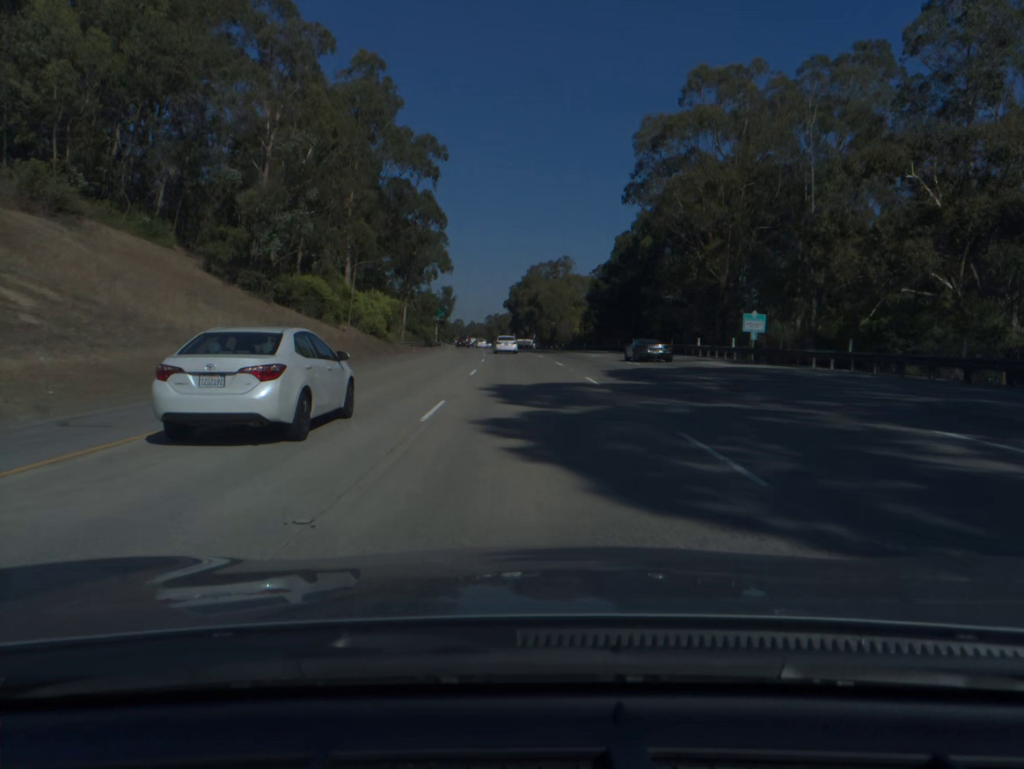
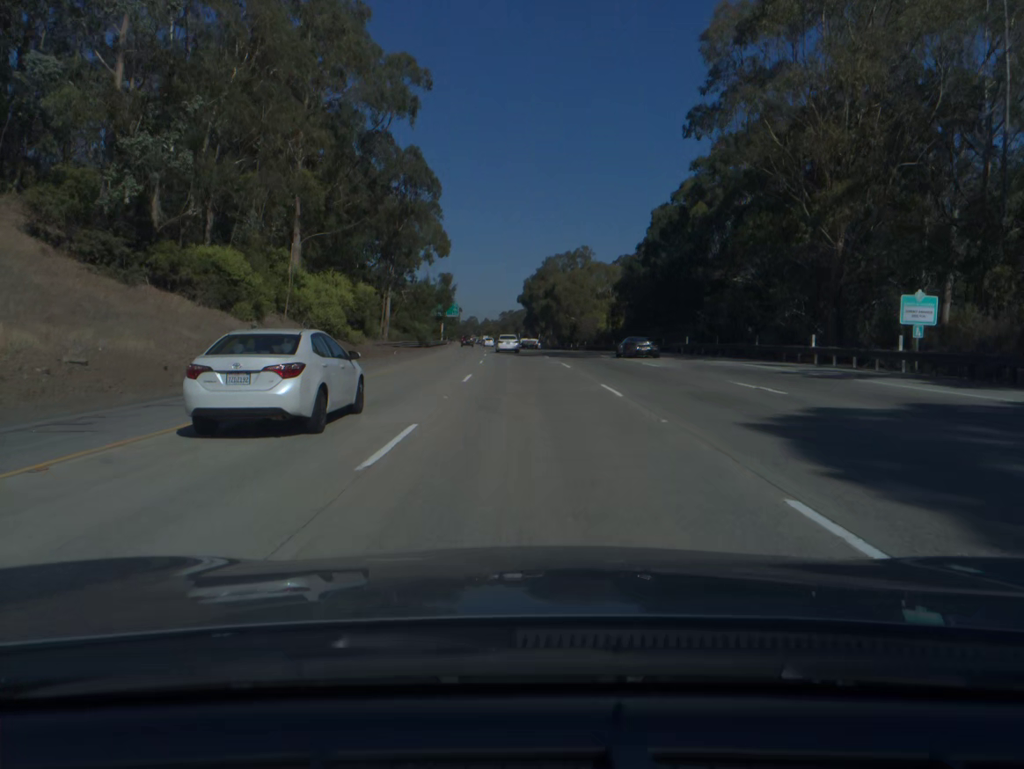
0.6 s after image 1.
(-0.1, +19.0) m; -1°
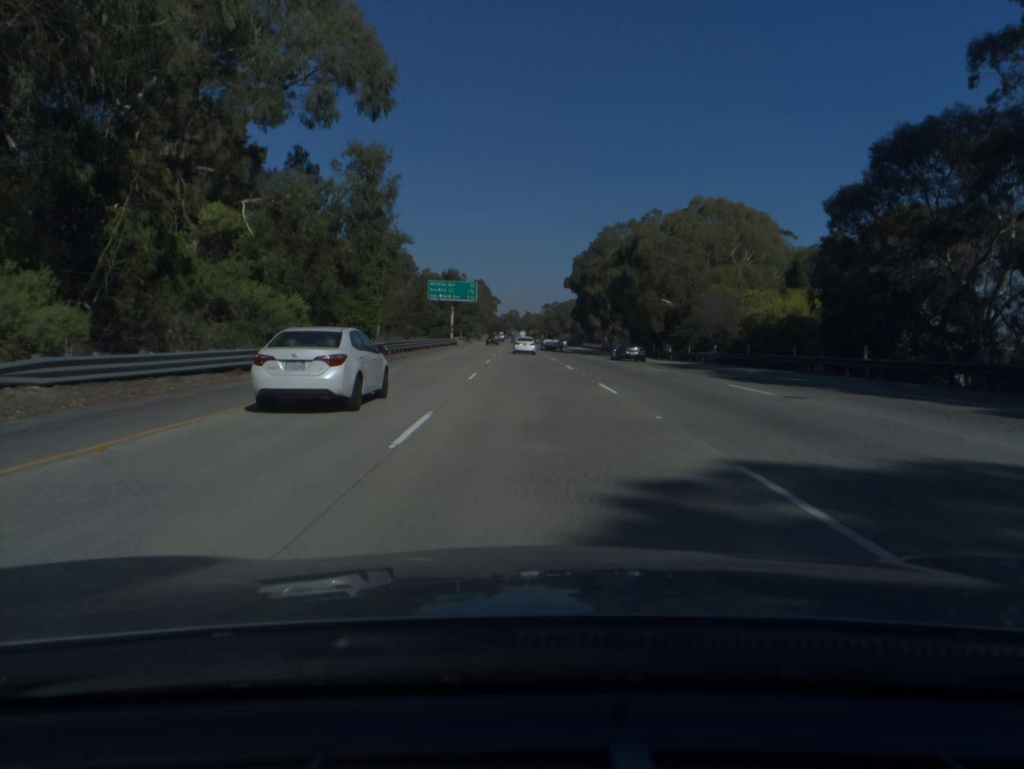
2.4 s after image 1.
(-1.6, +57.0) m; -3°
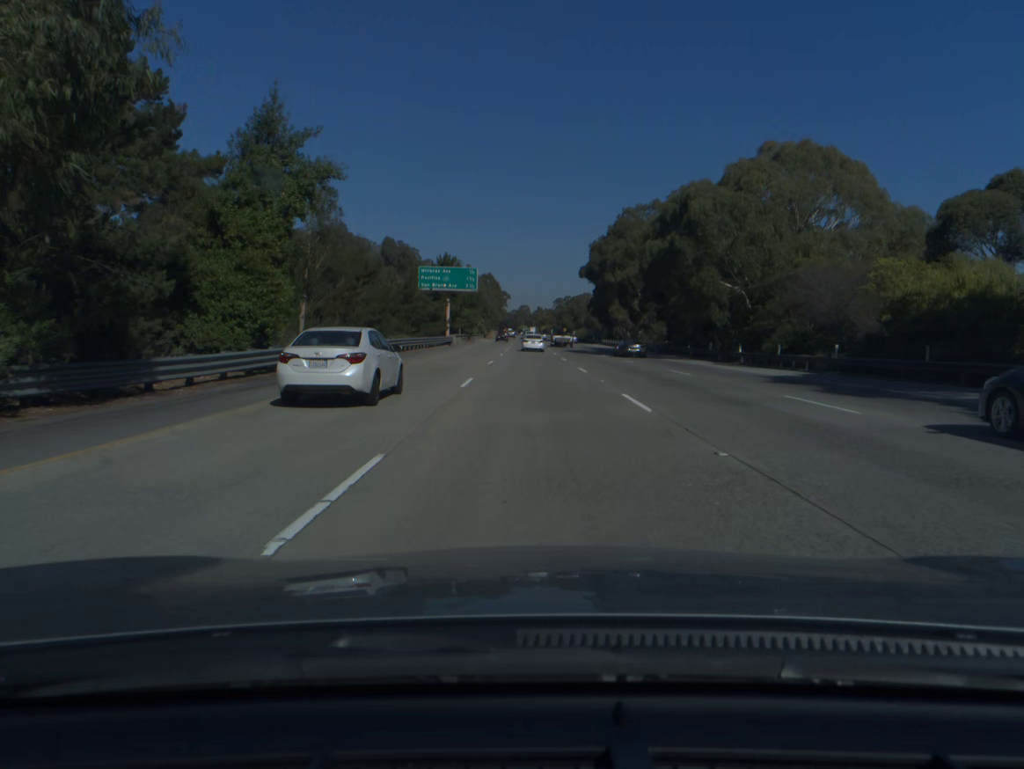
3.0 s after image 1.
(-0.1, +19.1) m; -1°
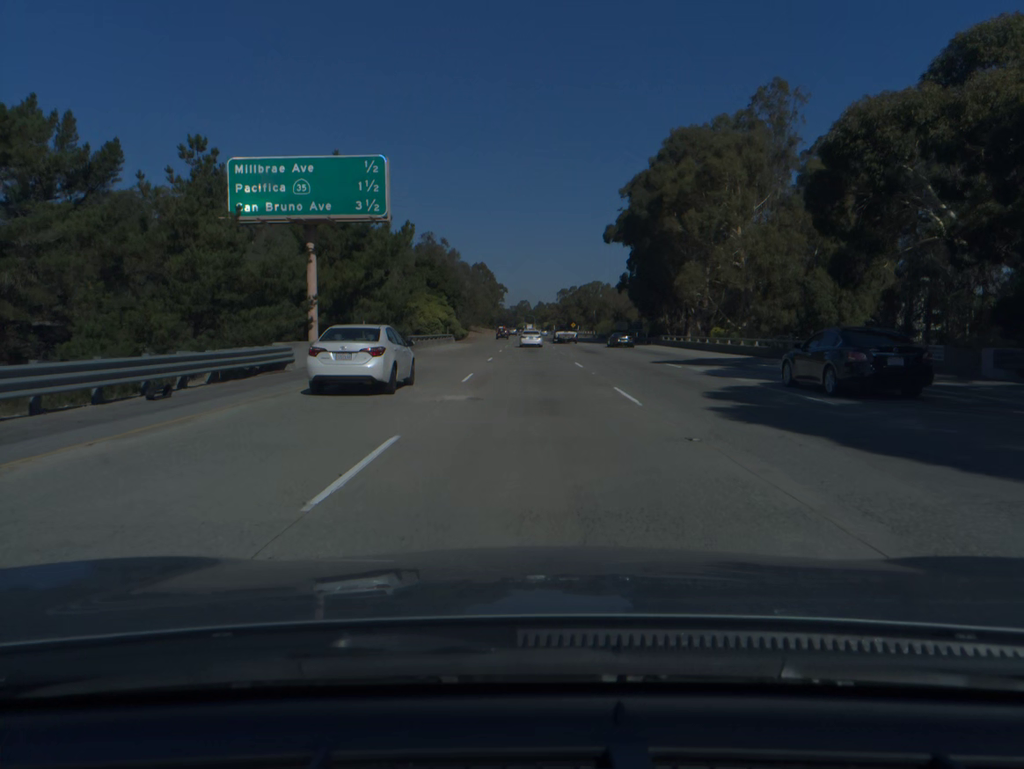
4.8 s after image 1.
(-0.3, +57.4) m; 0°
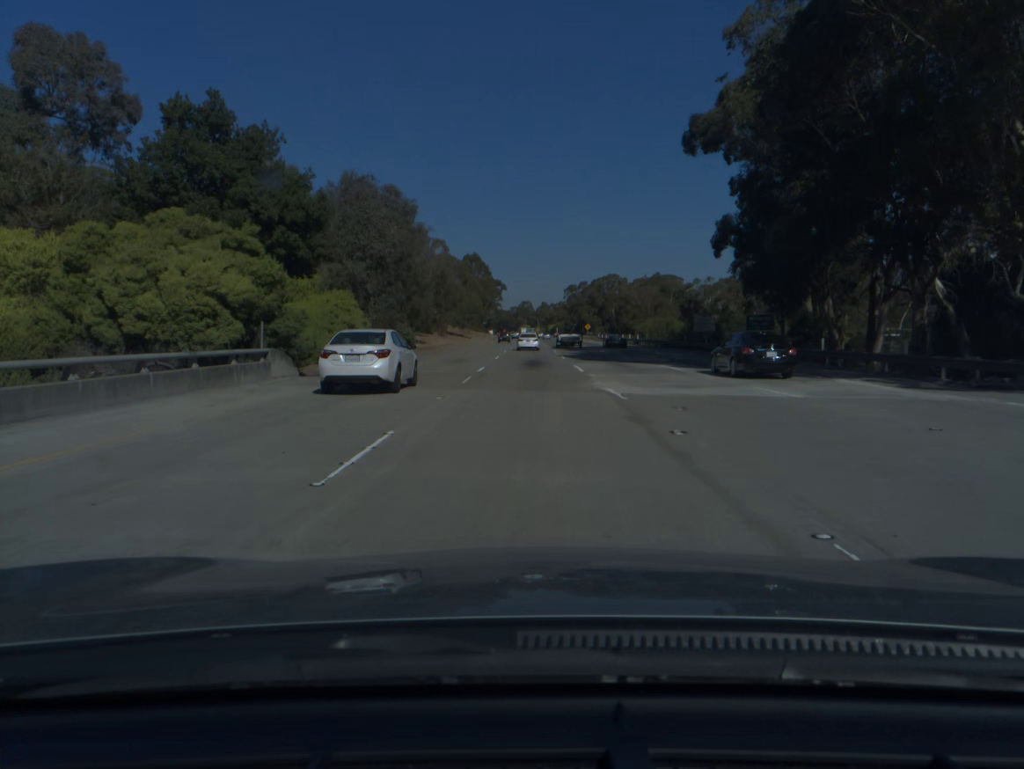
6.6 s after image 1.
(-0.1, +57.5) m; 0°
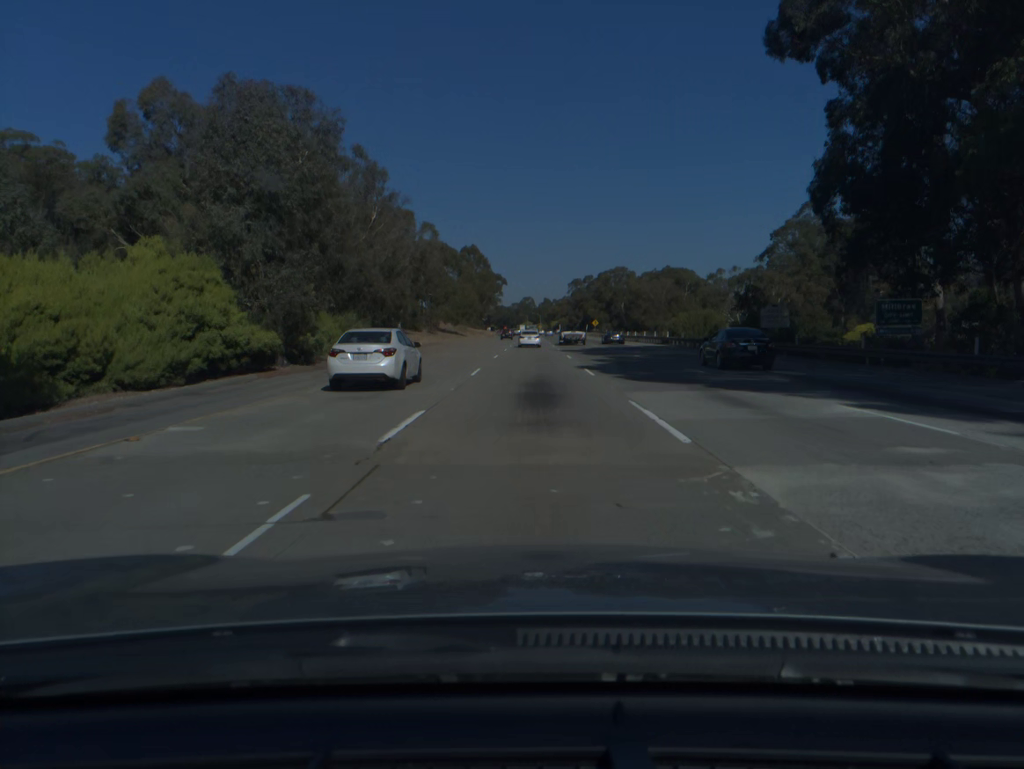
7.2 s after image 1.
(0.0, +19.1) m; 0°
